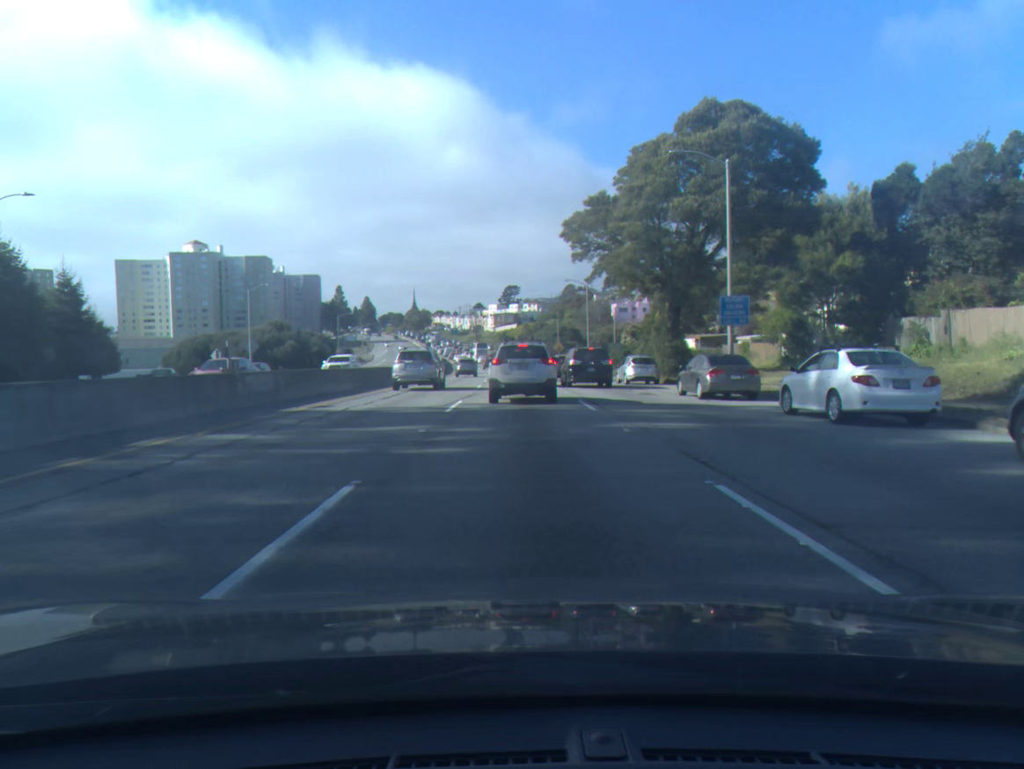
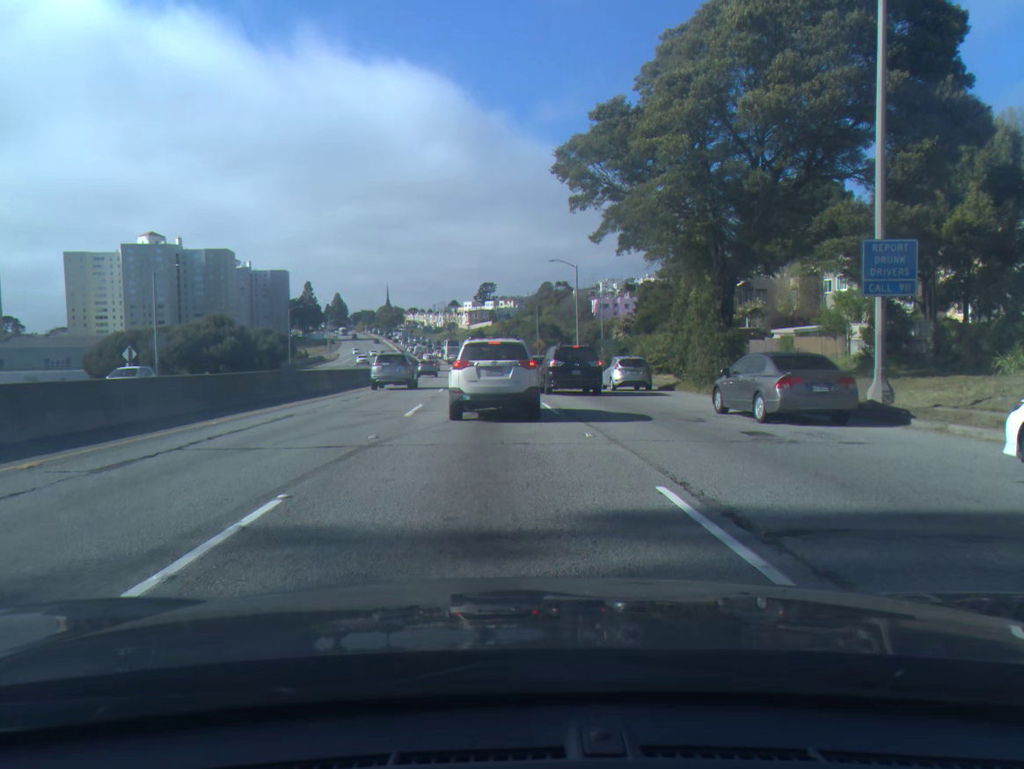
(+0.2, +15.5) m; +2°
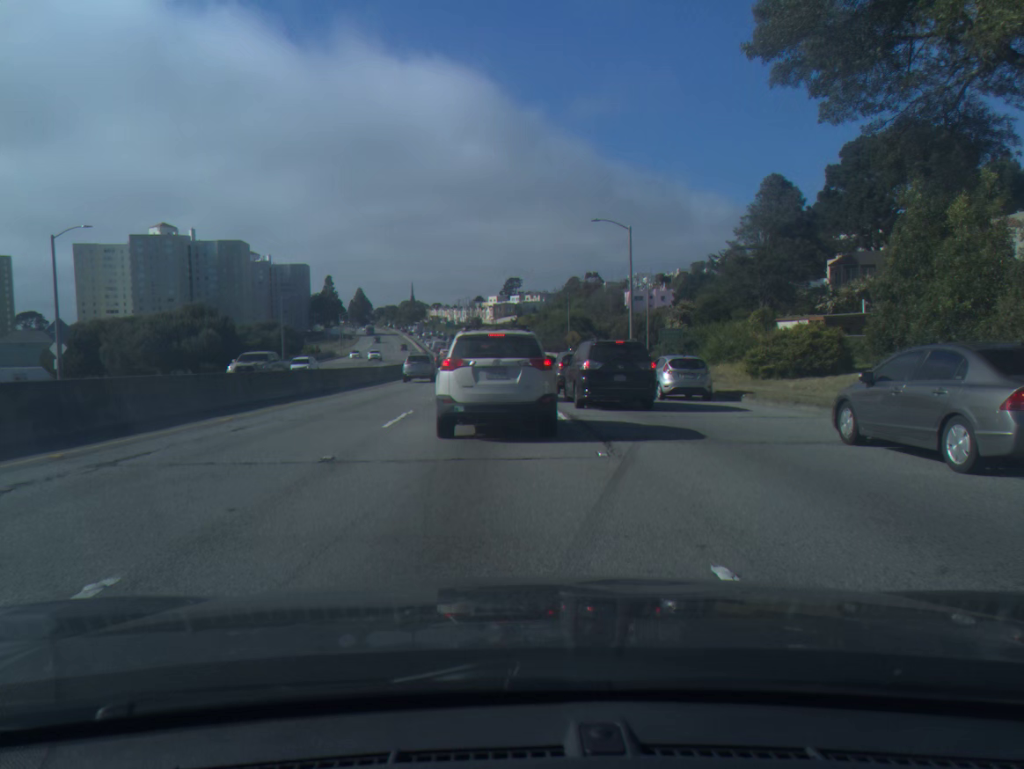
(-0.4, +17.5) m; -2°
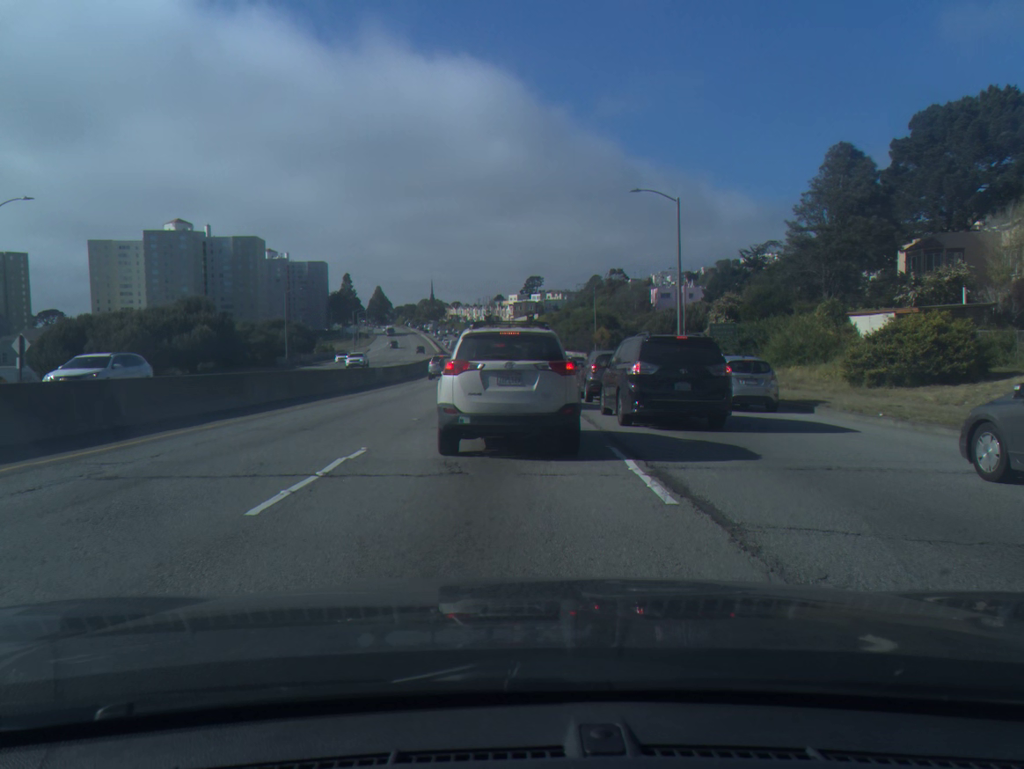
(-0.1, +7.9) m; -2°
